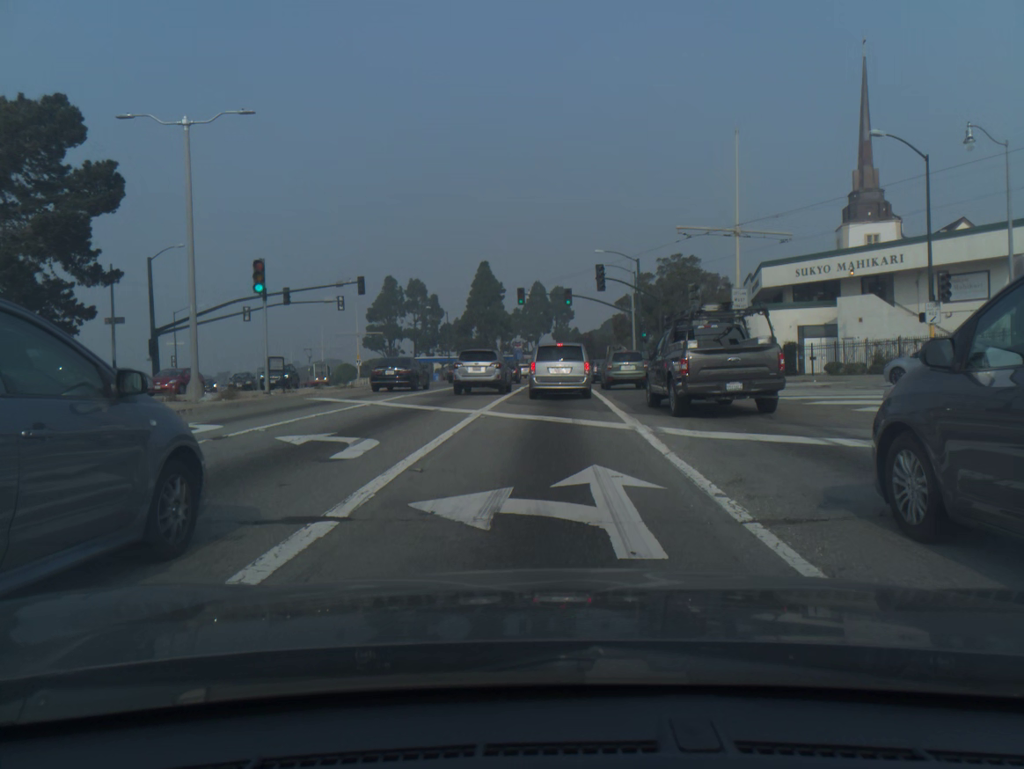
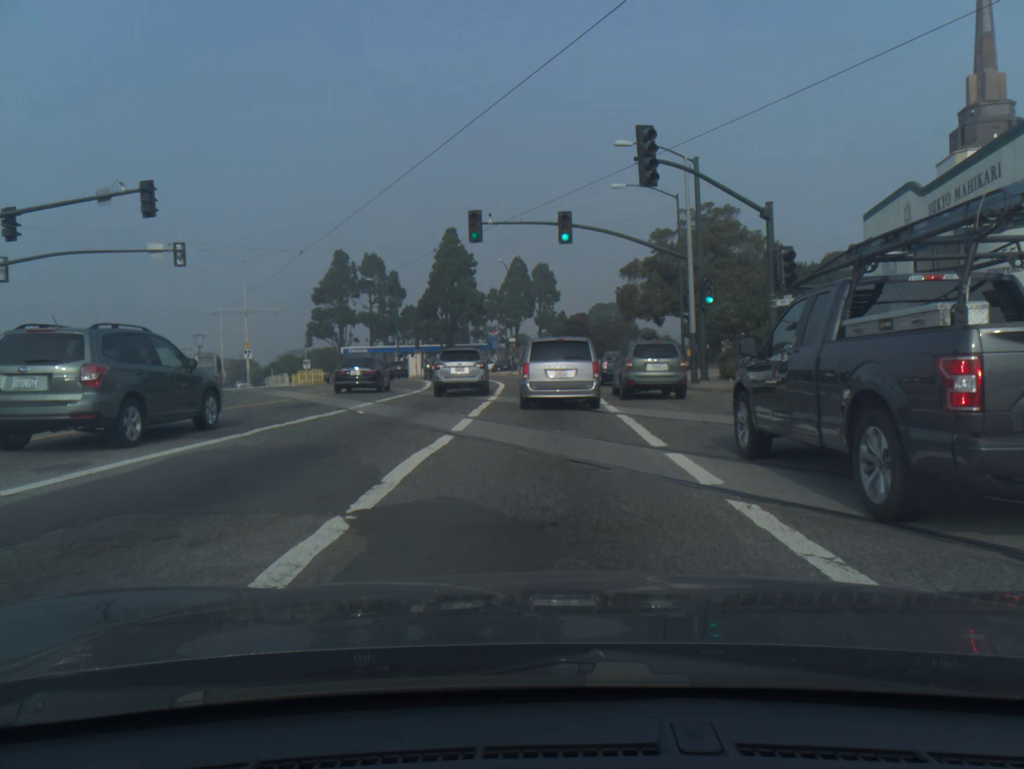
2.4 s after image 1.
(+0.3, +28.8) m; +1°
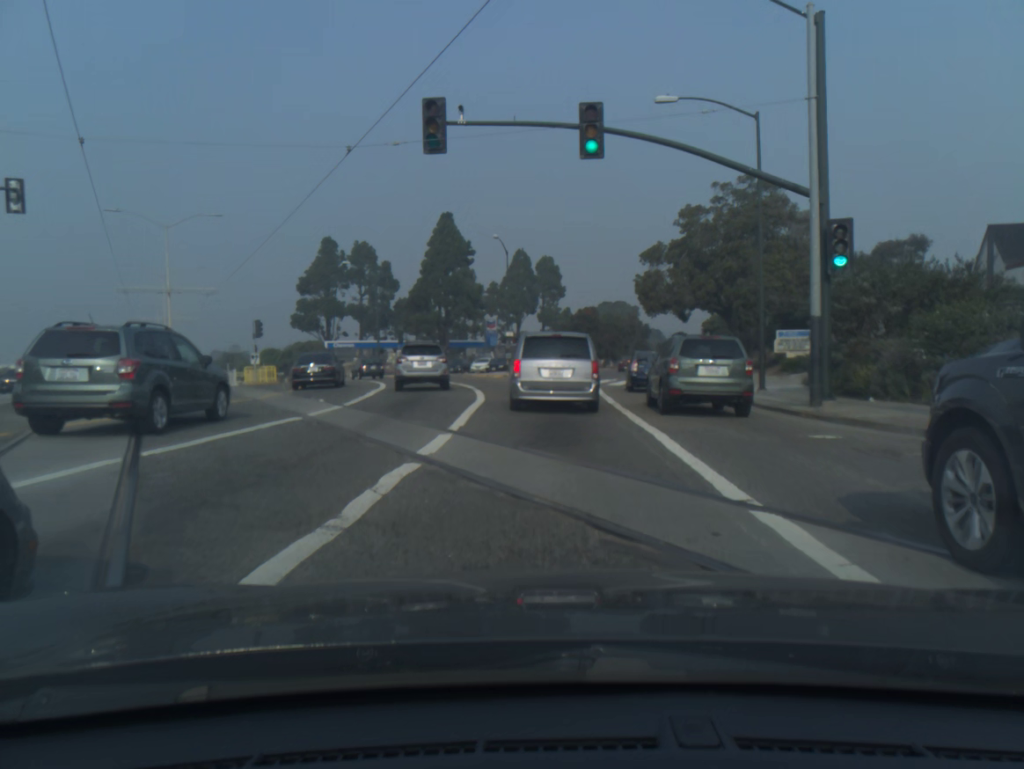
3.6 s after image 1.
(-0.1, +14.1) m; -1°
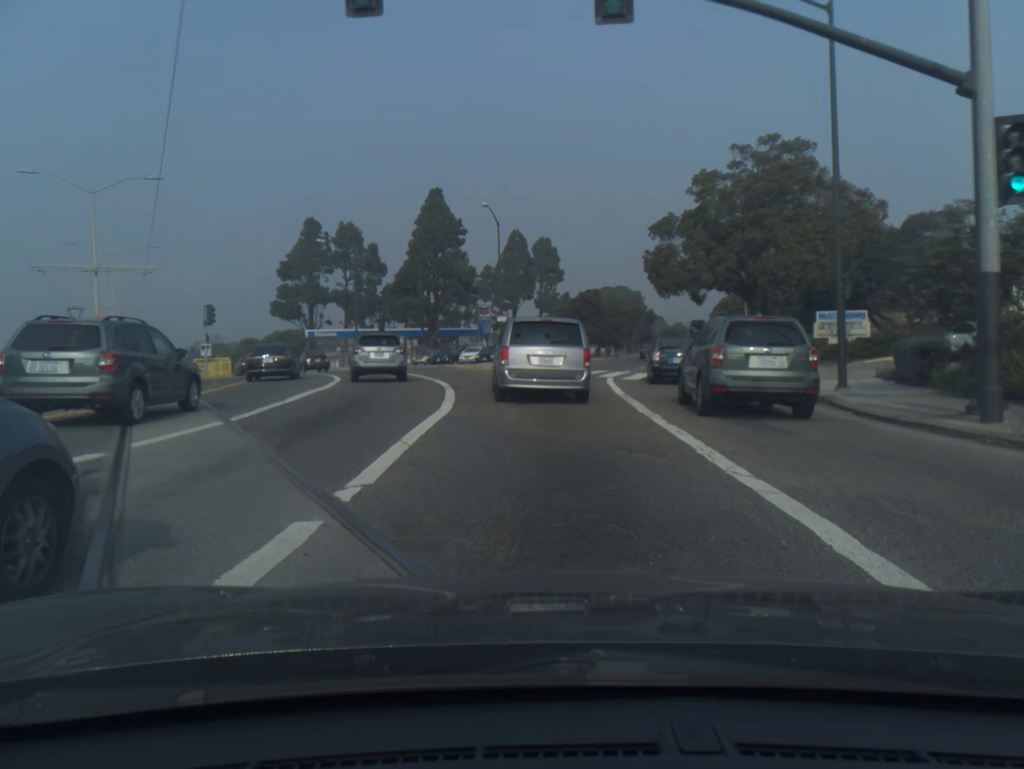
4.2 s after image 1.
(+0.1, +6.9) m; 0°
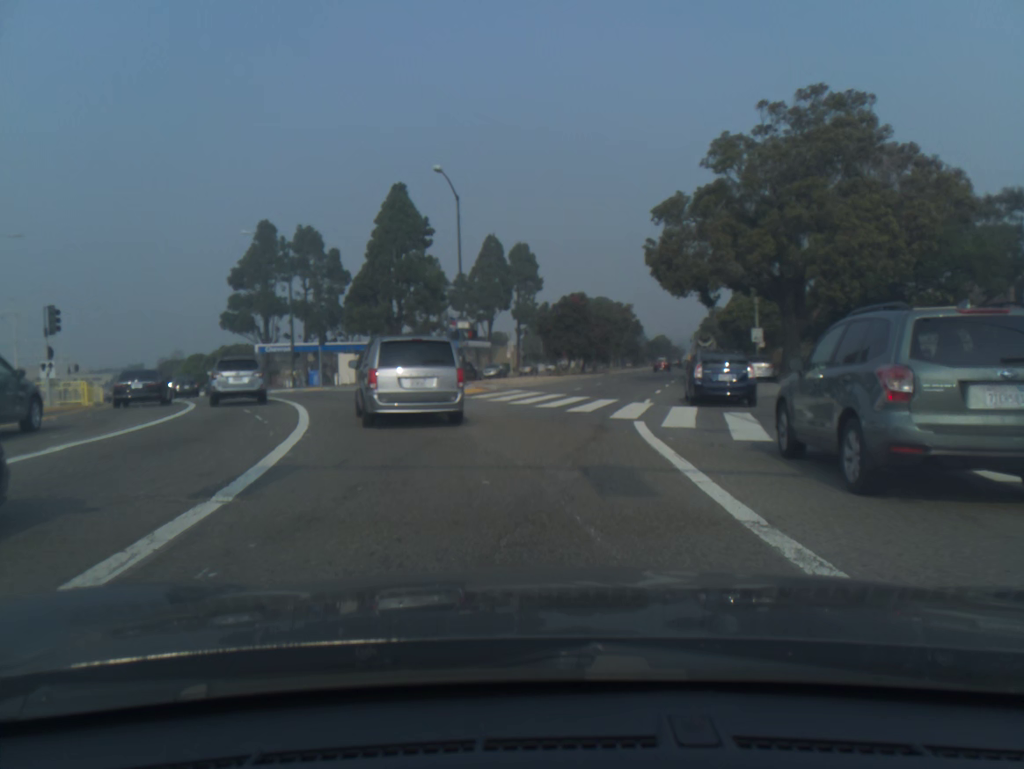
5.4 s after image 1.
(+0.2, +13.8) m; +1°
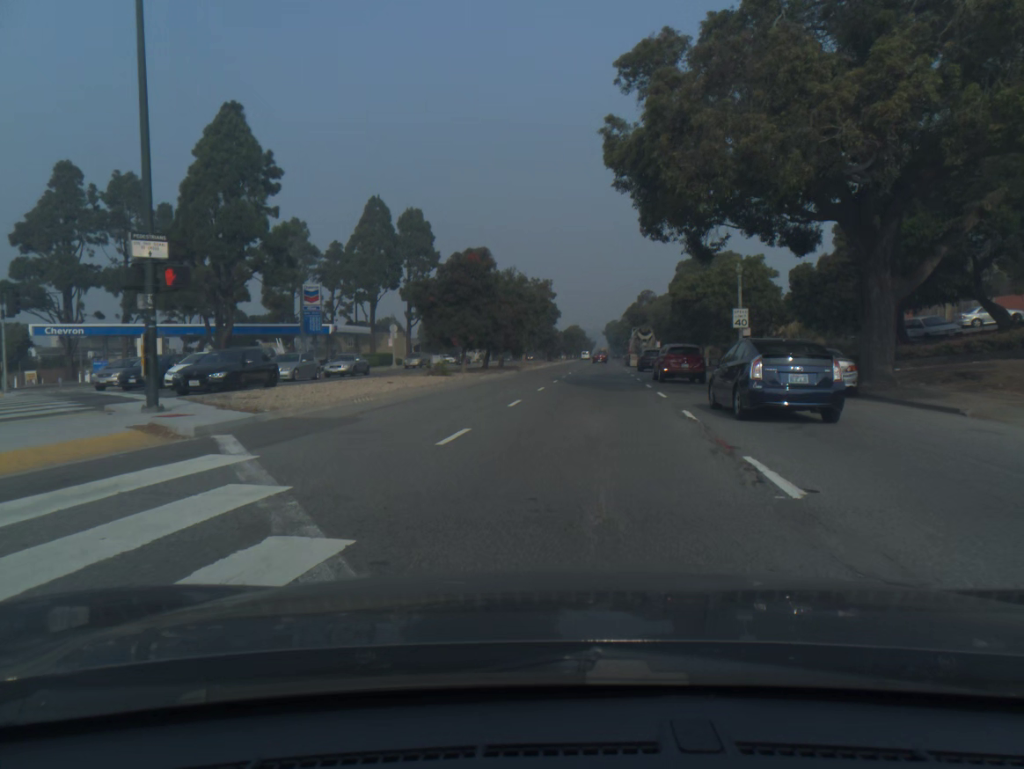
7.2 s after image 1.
(+1.4, +23.5) m; +7°
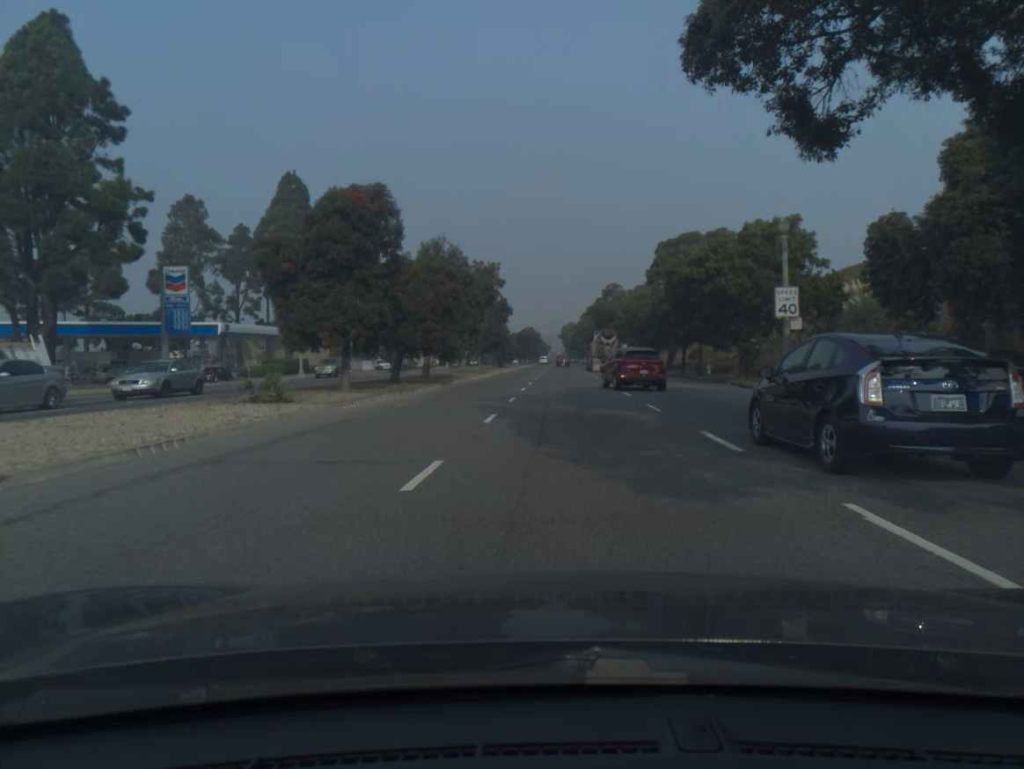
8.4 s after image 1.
(+0.6, +17.6) m; +3°
